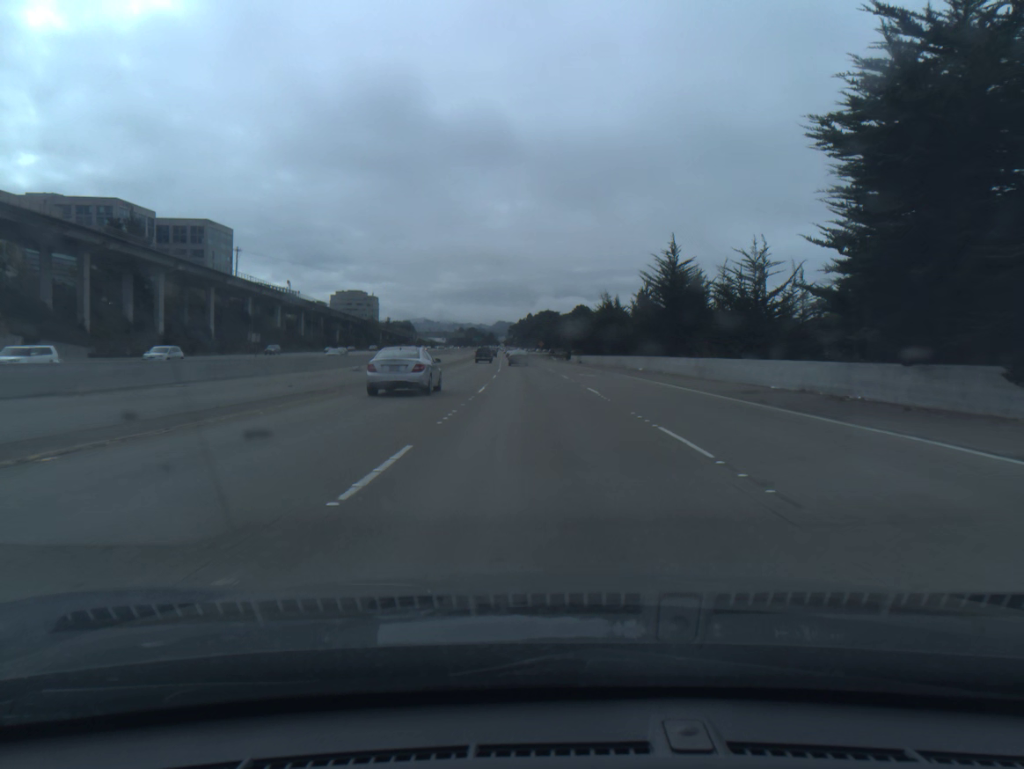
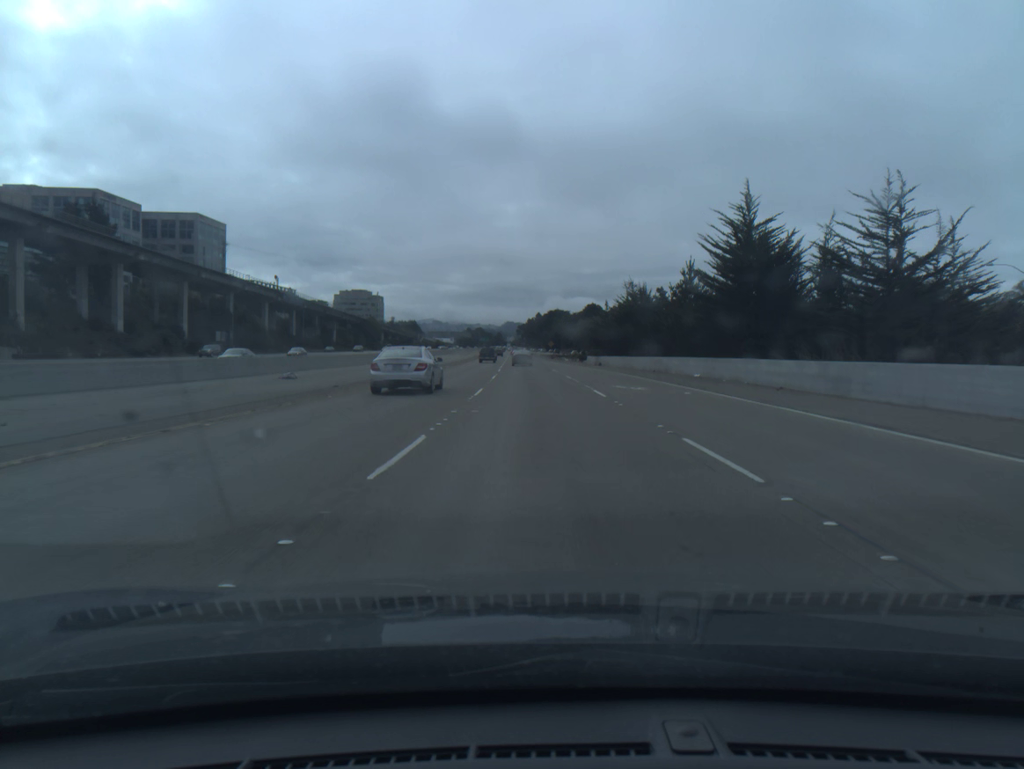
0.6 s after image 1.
(-0.1, +16.7) m; -1°
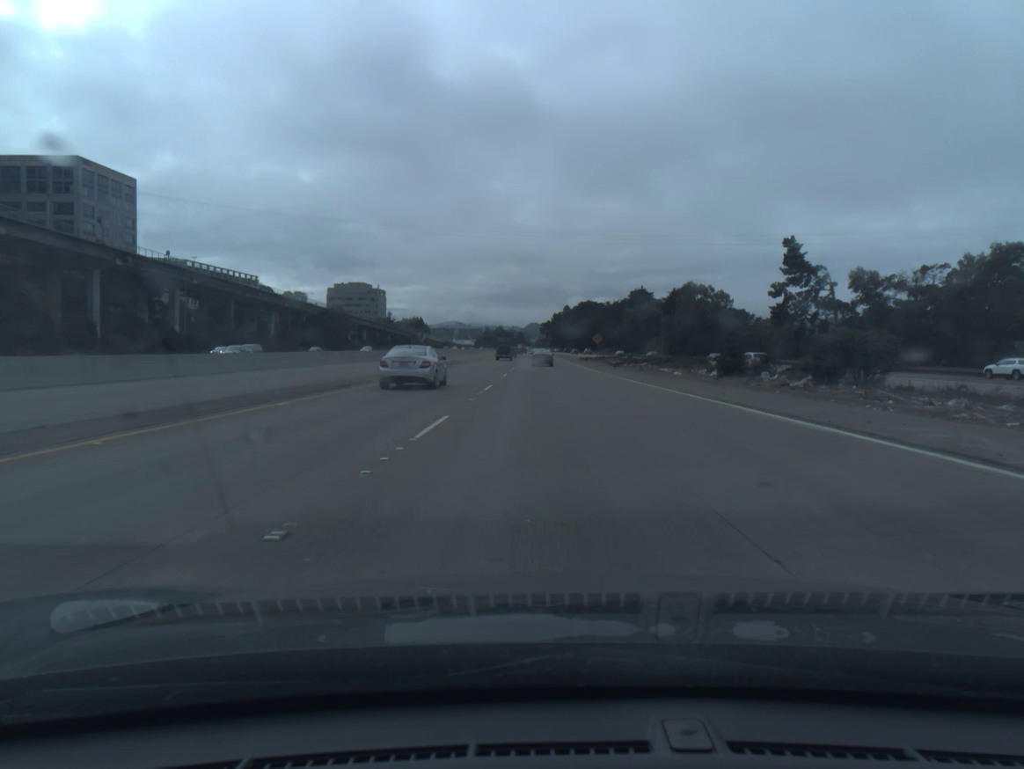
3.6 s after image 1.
(-1.7, +83.6) m; -2°
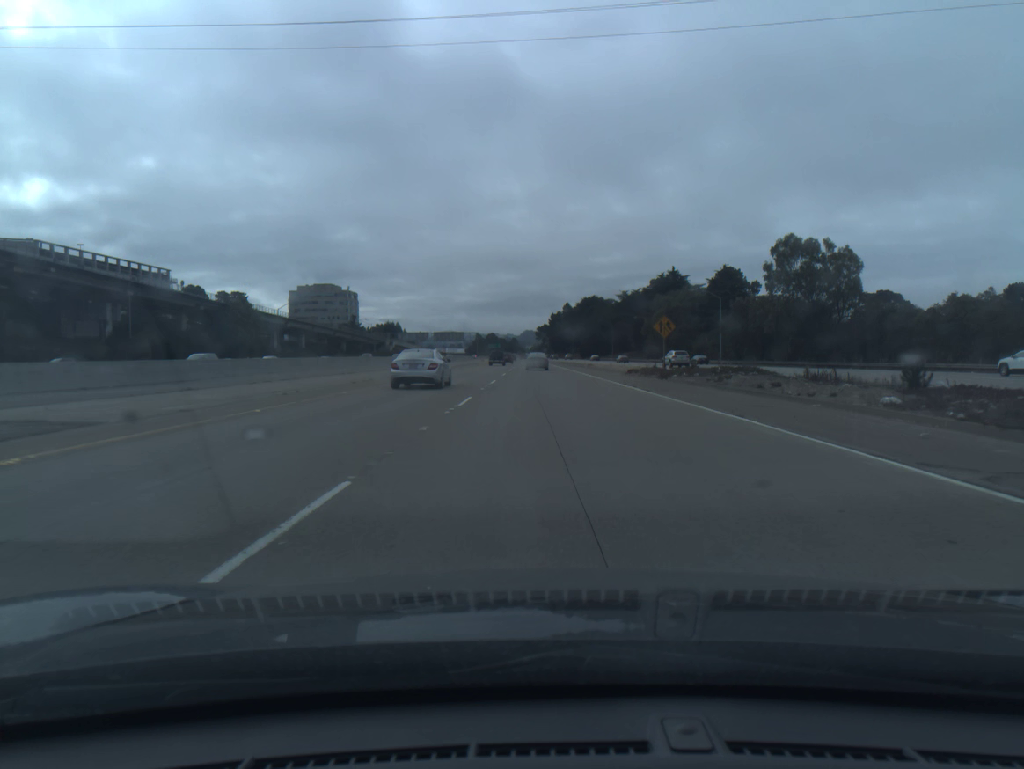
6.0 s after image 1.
(+0.1, +66.5) m; 0°
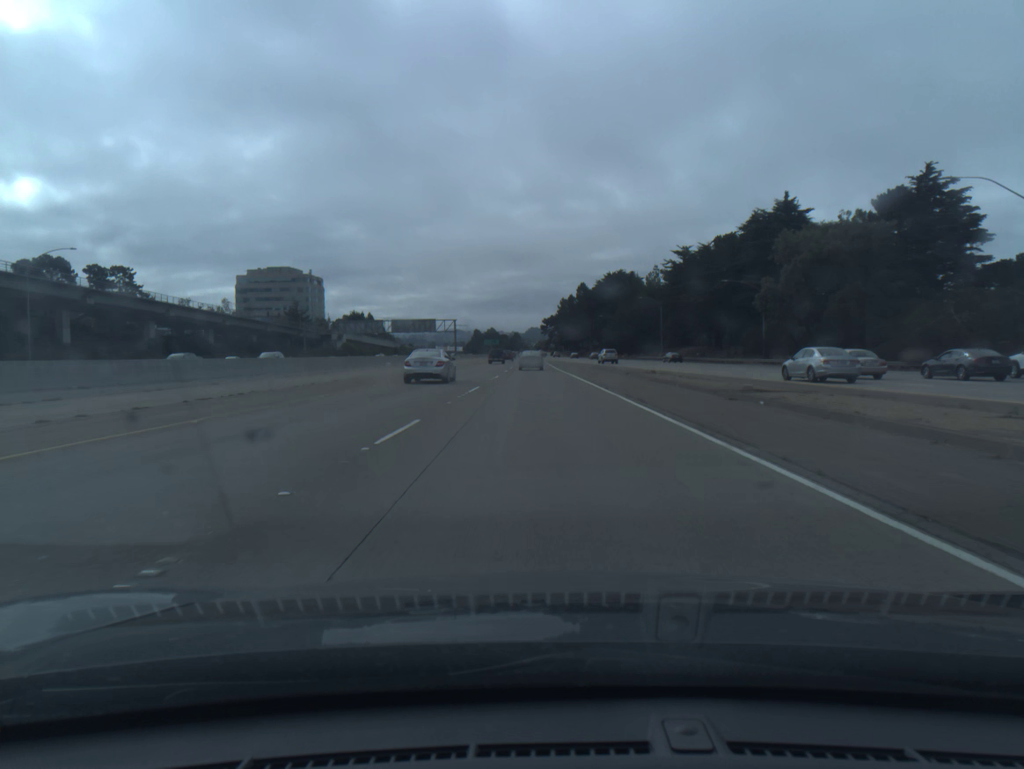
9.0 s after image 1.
(0.0, +81.6) m; 0°
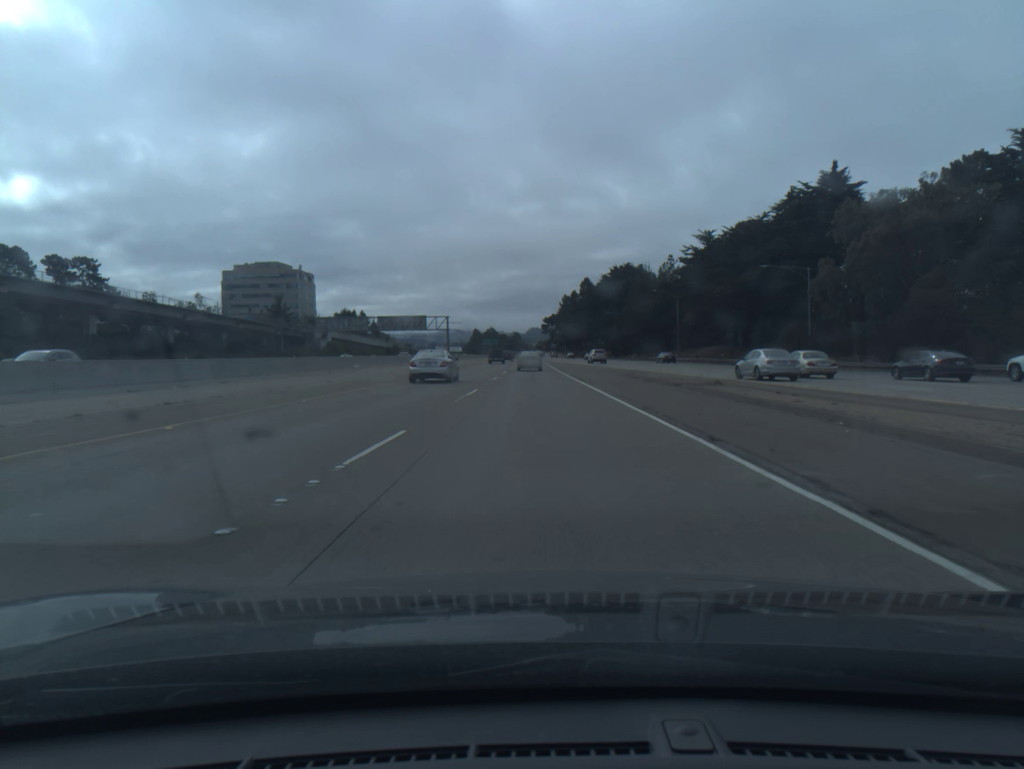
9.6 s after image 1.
(0.0, +16.1) m; 0°
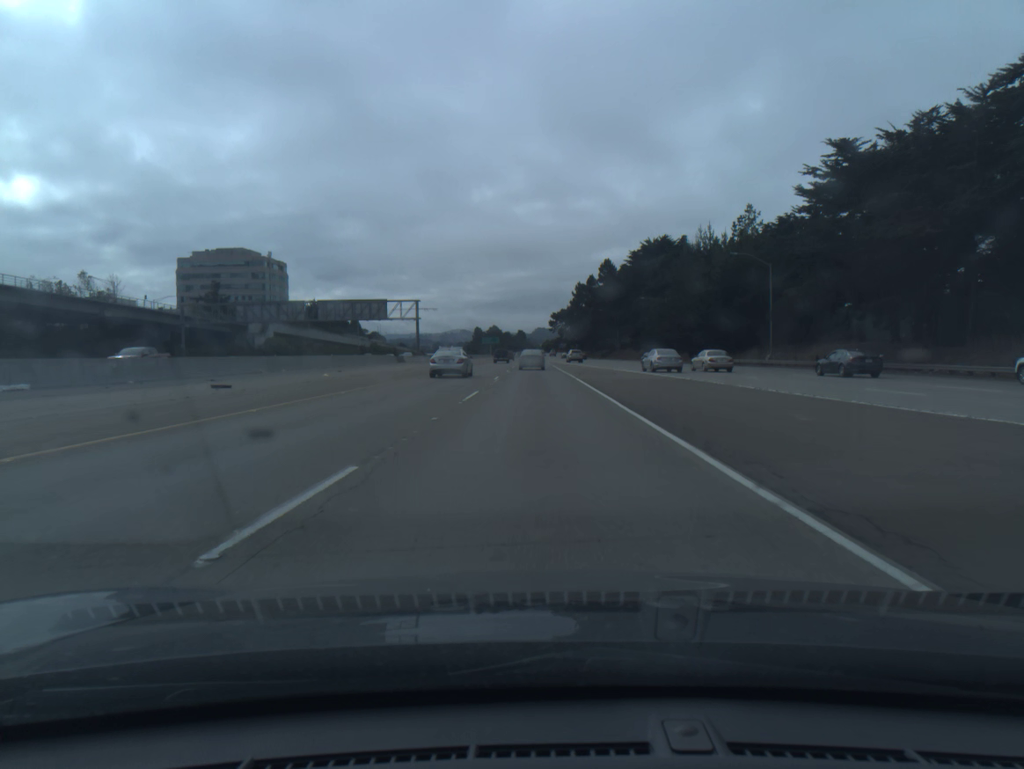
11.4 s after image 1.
(-0.2, +47.8) m; 0°
